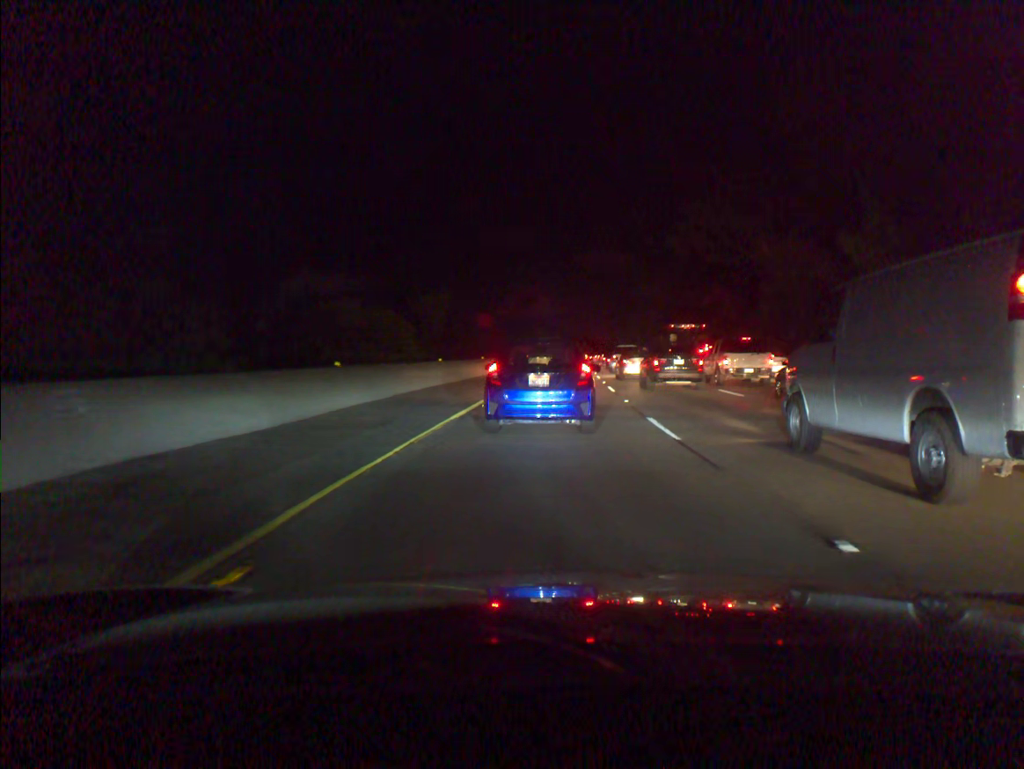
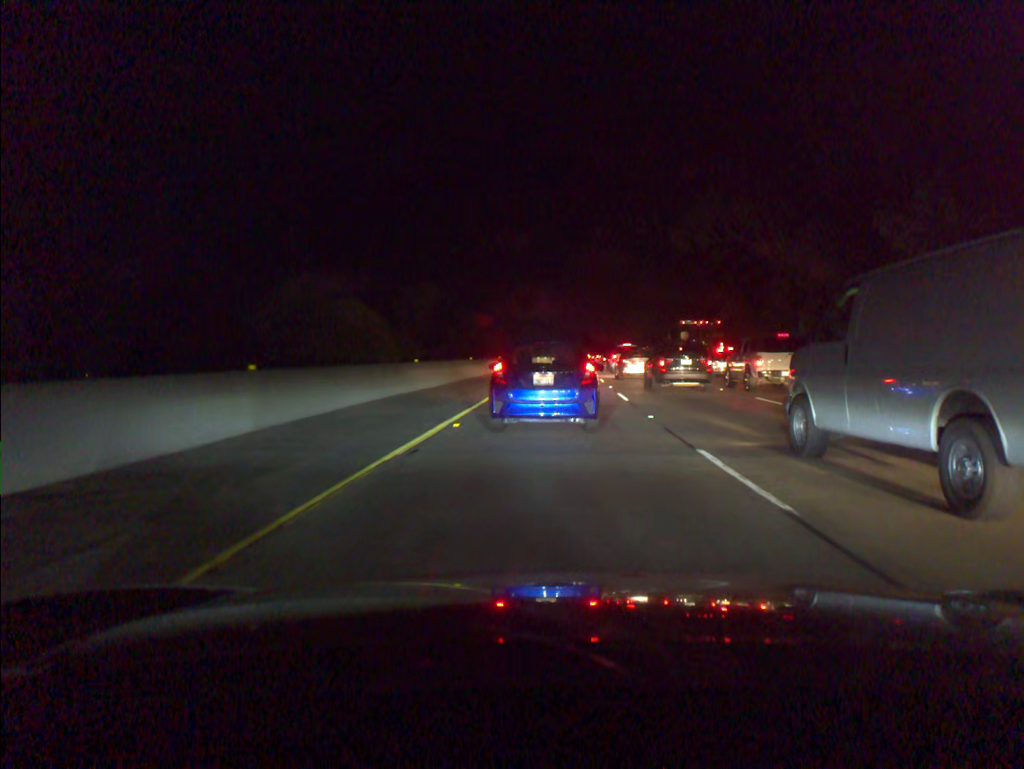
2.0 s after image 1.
(0.0, +5.3) m; +1°
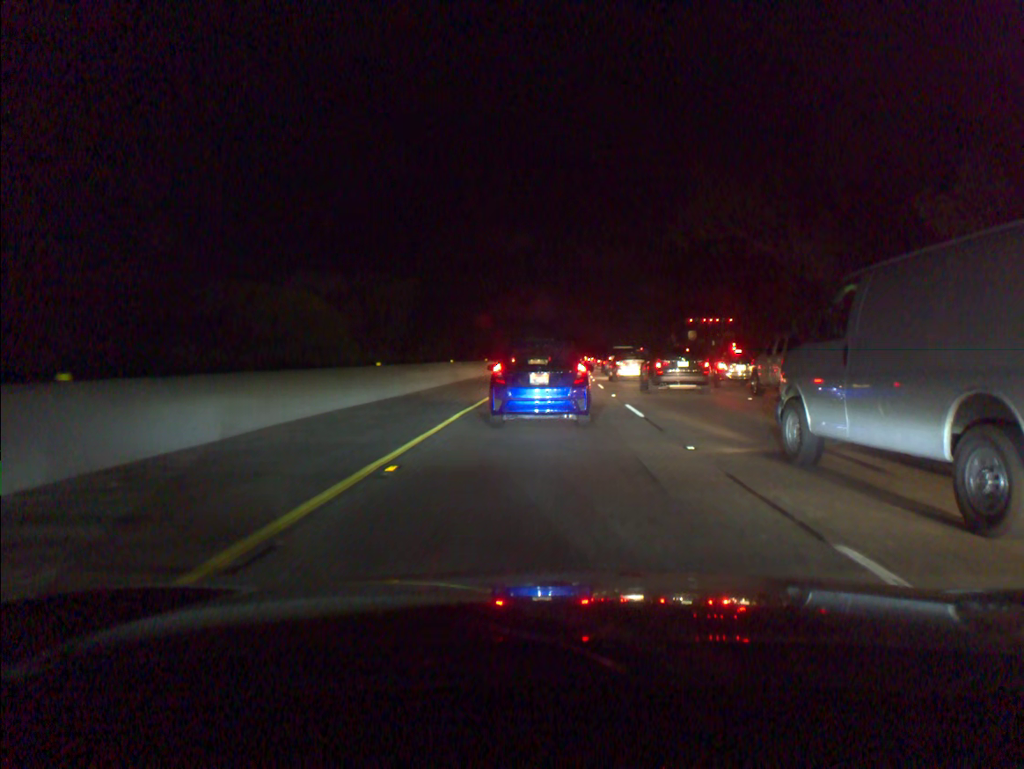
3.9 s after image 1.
(0.0, +5.0) m; 0°
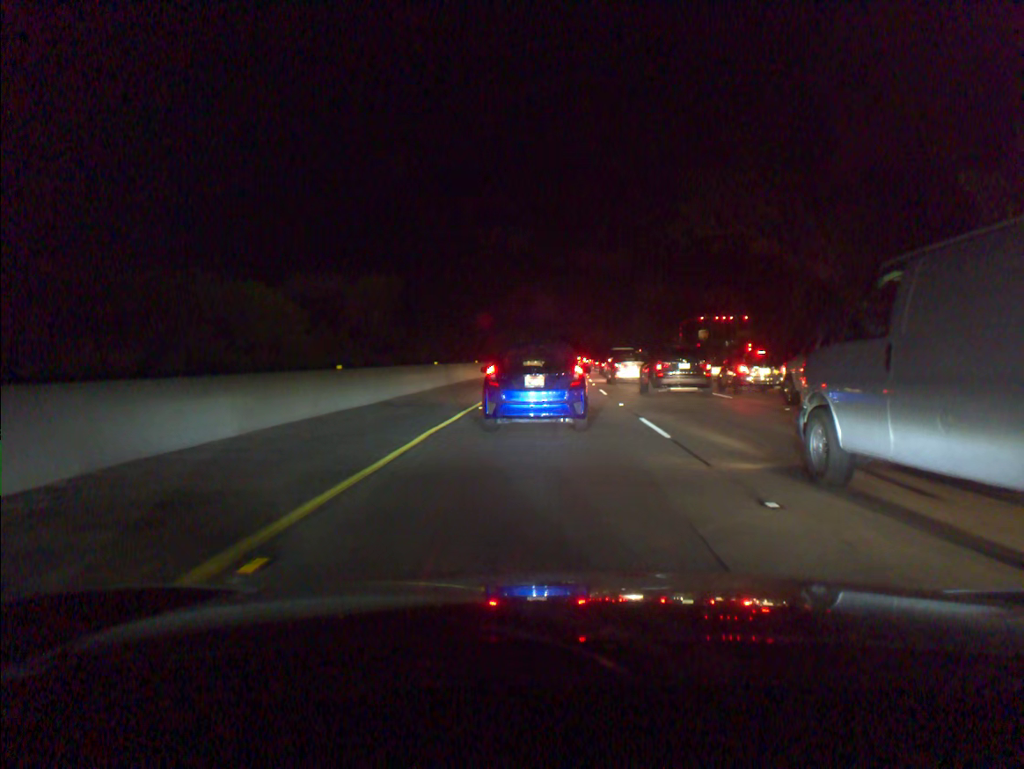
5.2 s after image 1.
(0.0, +3.8) m; 0°
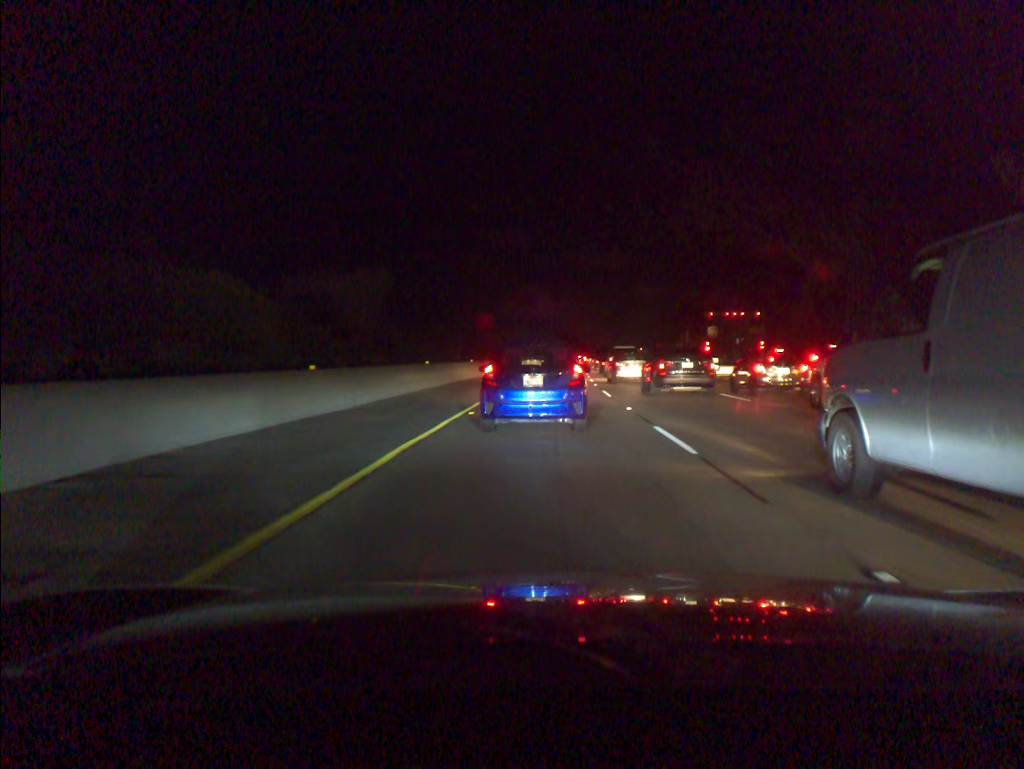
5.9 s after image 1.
(0.0, +2.1) m; 0°
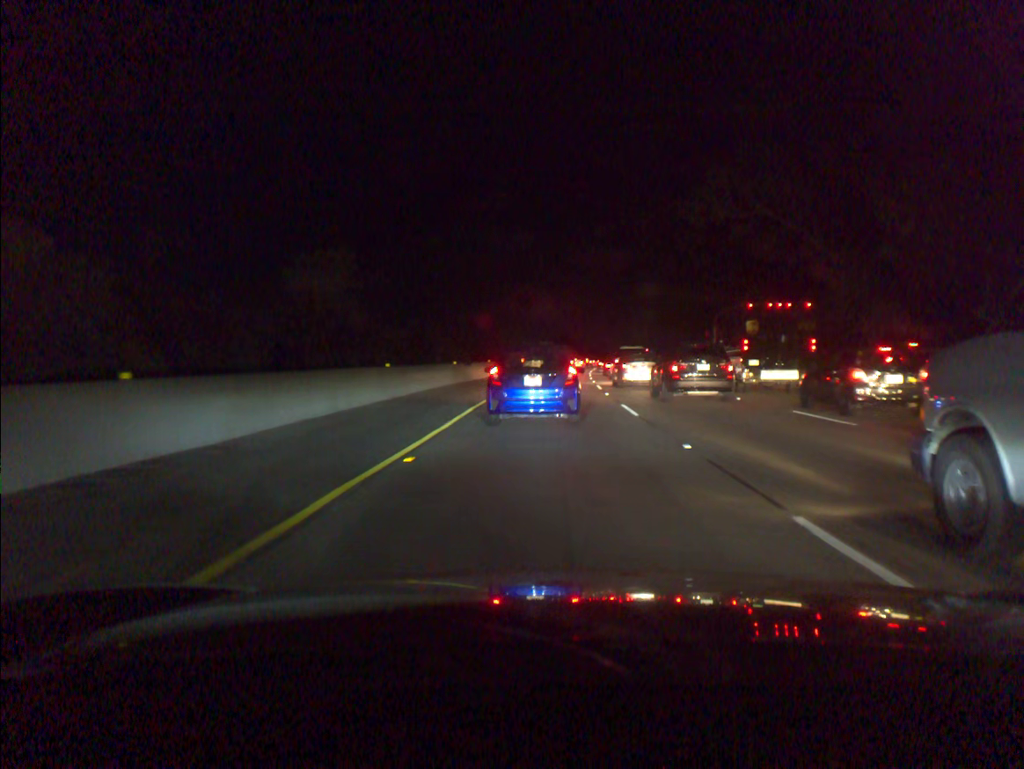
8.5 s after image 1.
(0.0, +7.6) m; 0°
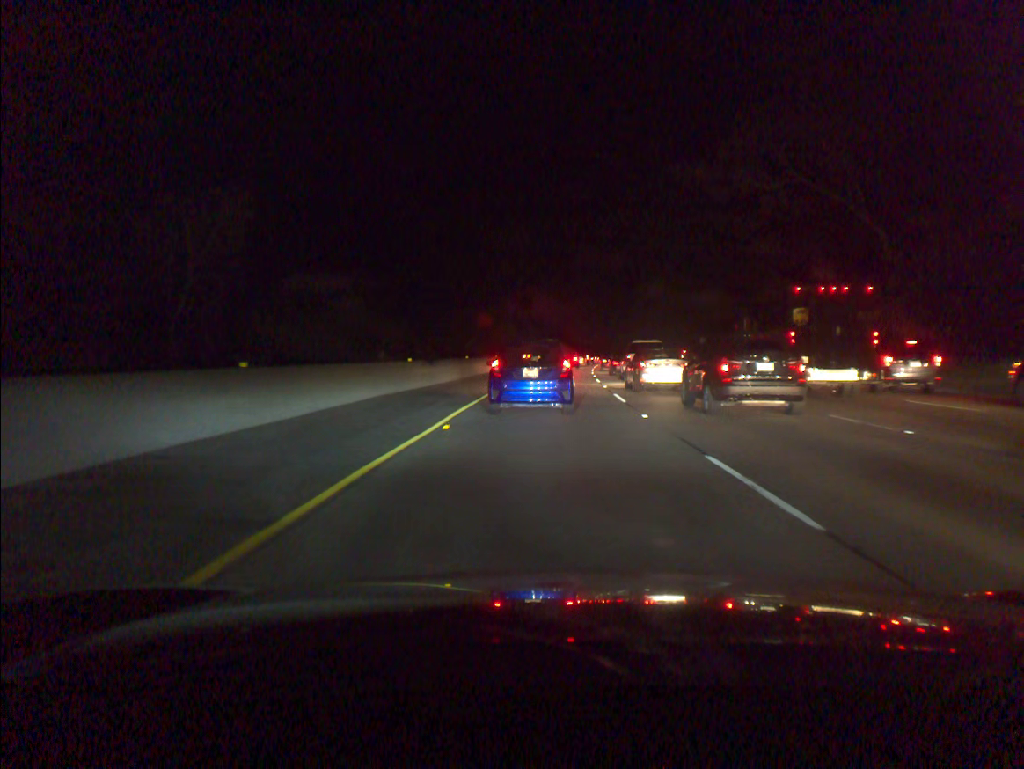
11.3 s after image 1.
(0.0, +11.2) m; +1°
